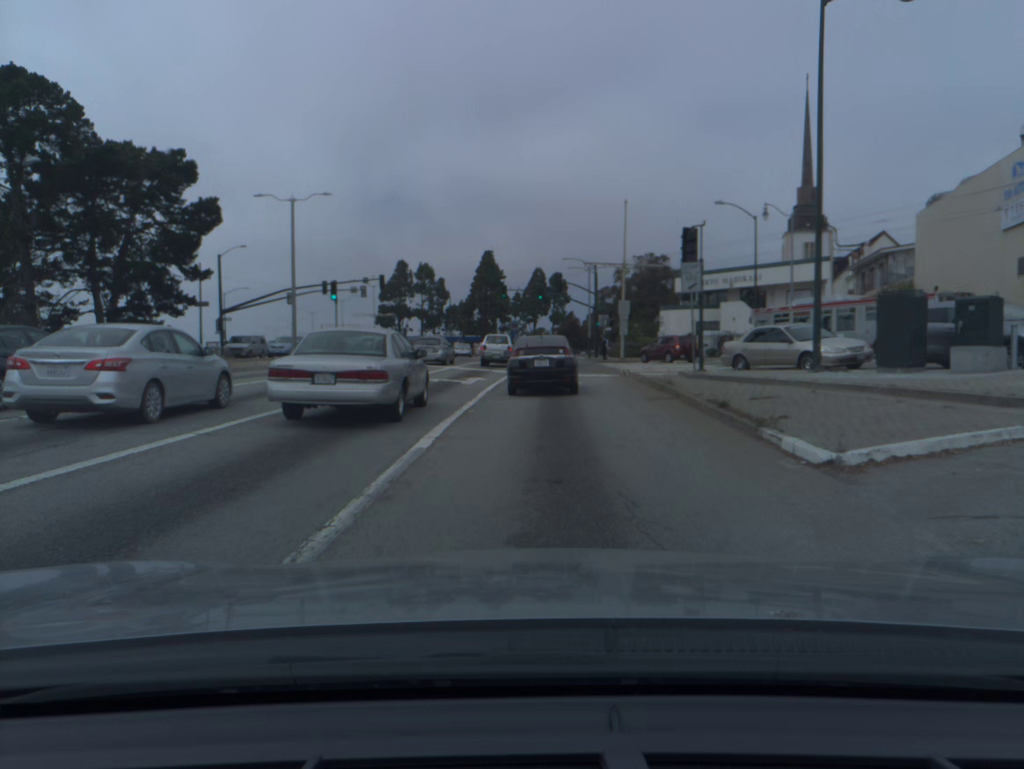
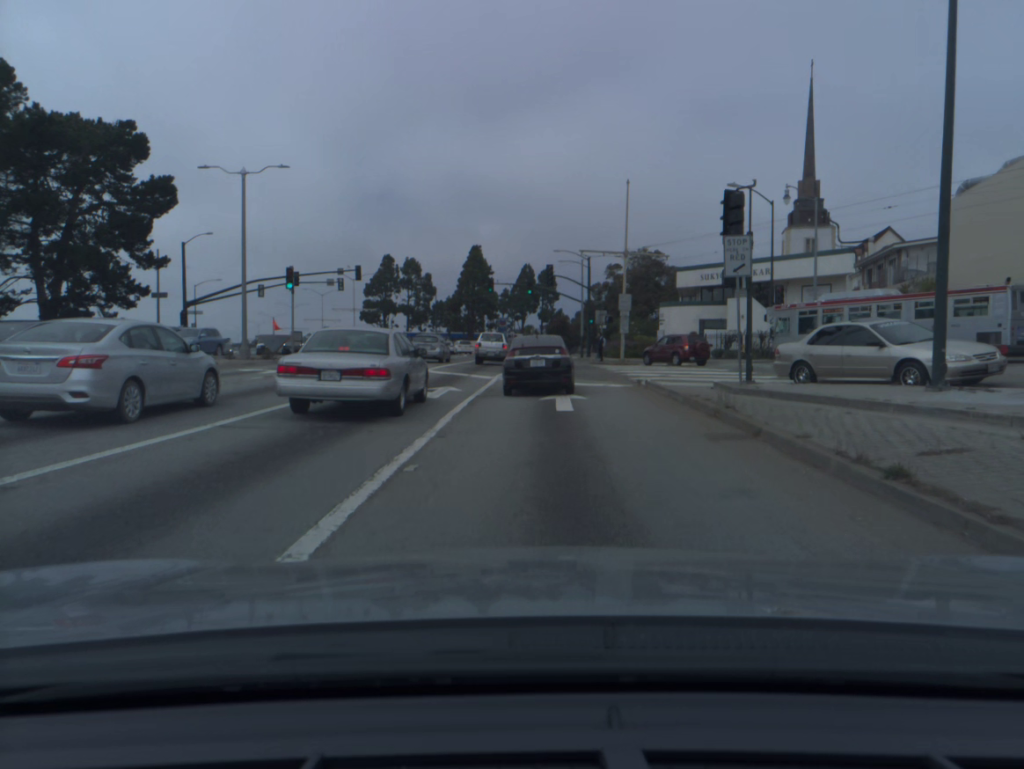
(0.0, +6.7) m; +1°
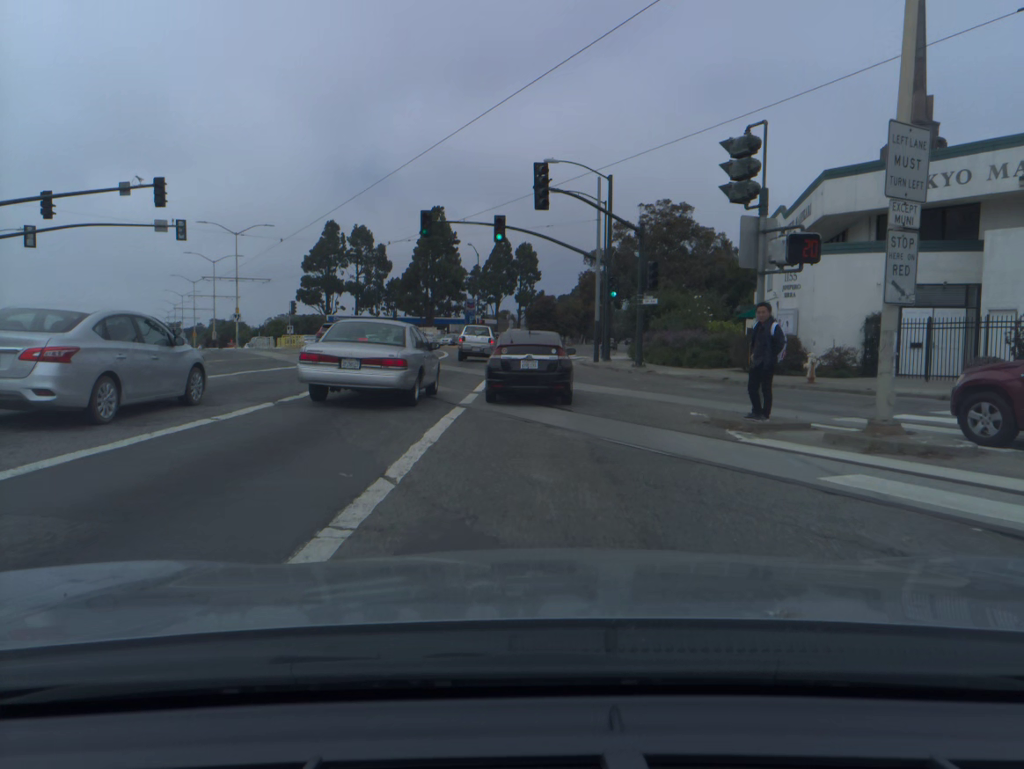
(+0.7, +34.1) m; +2°
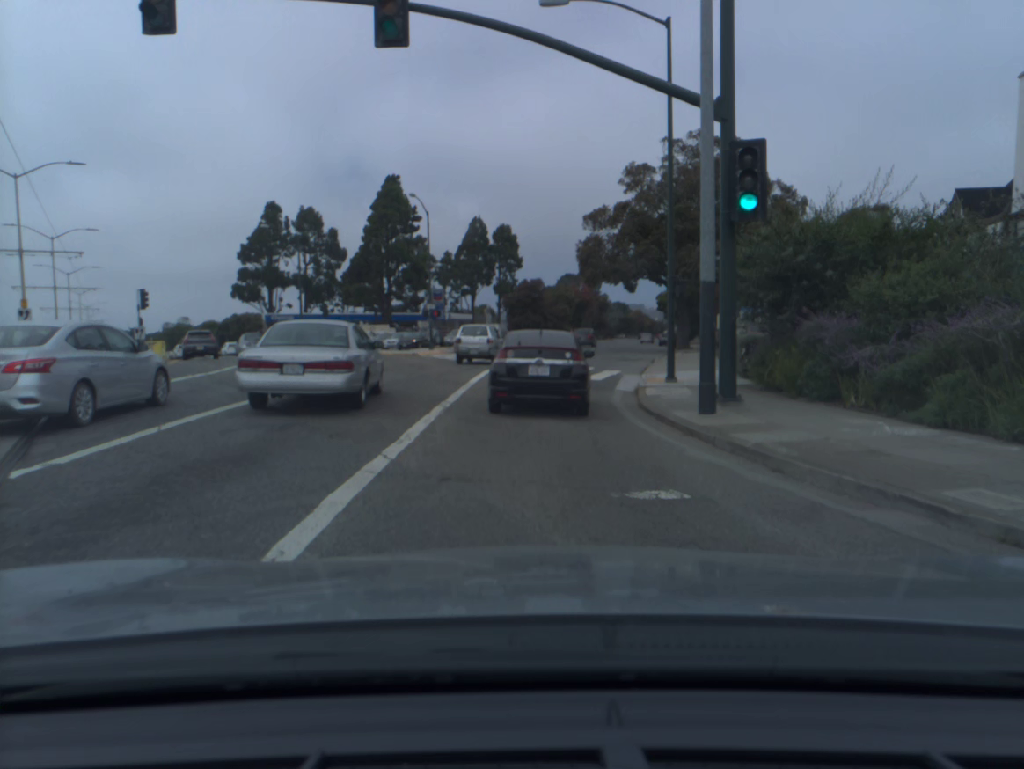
(+0.3, +27.1) m; 0°
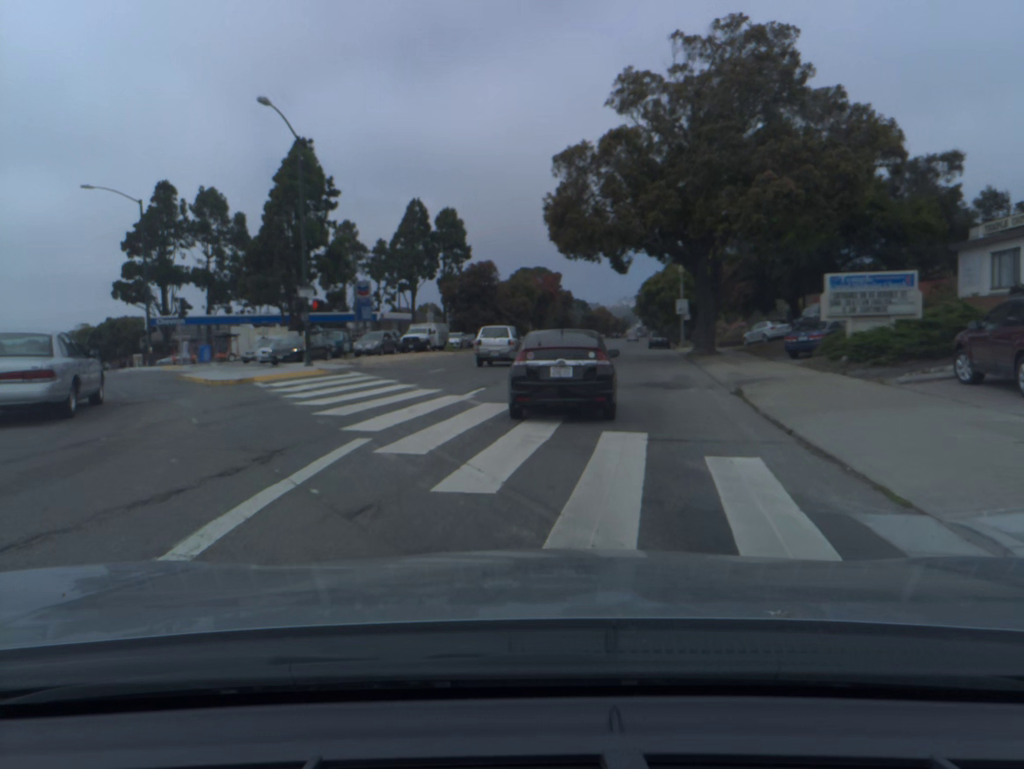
(+0.7, +20.3) m; +3°
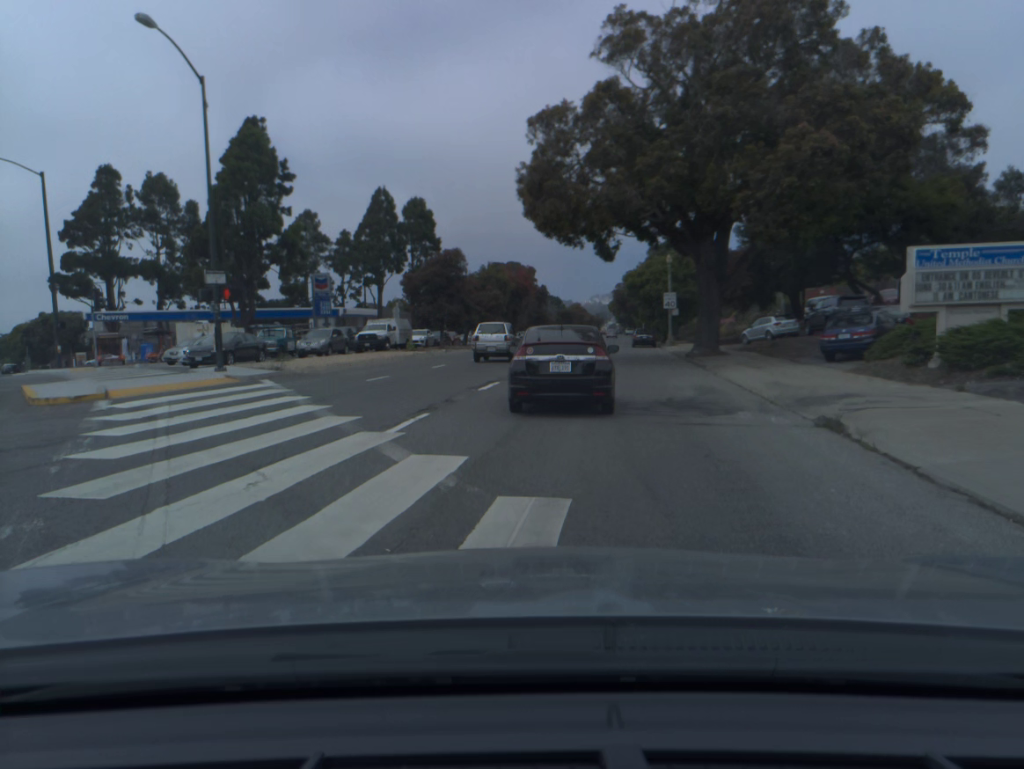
(+0.2, +6.9) m; +2°
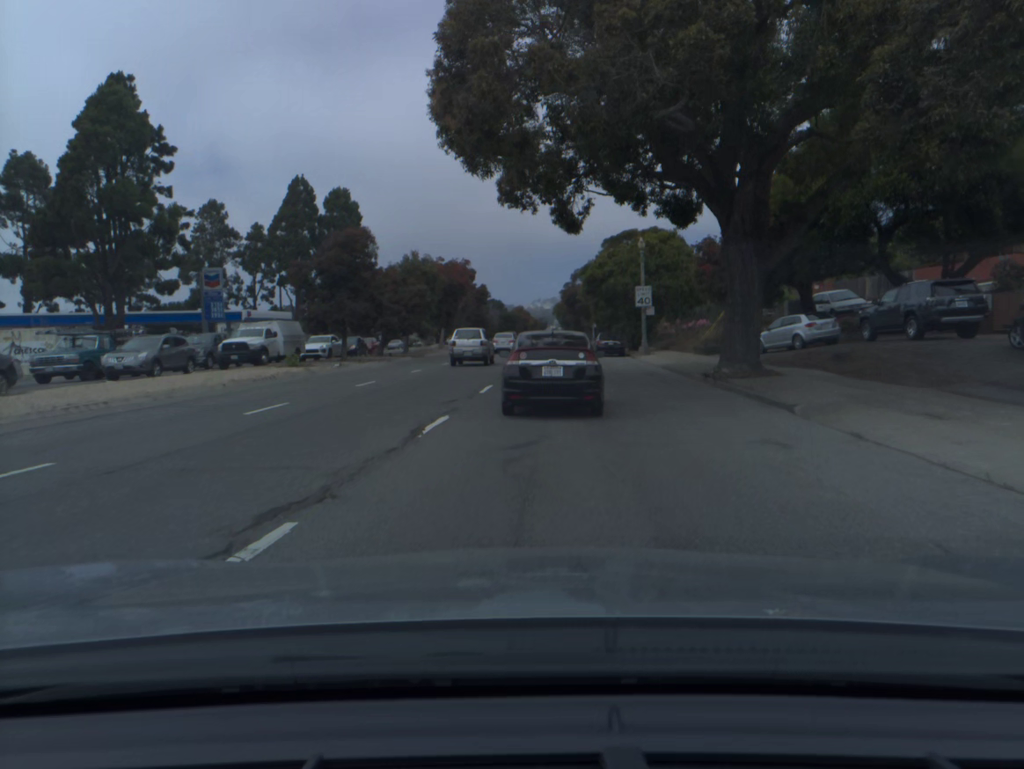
(+0.5, +14.1) m; +4°
